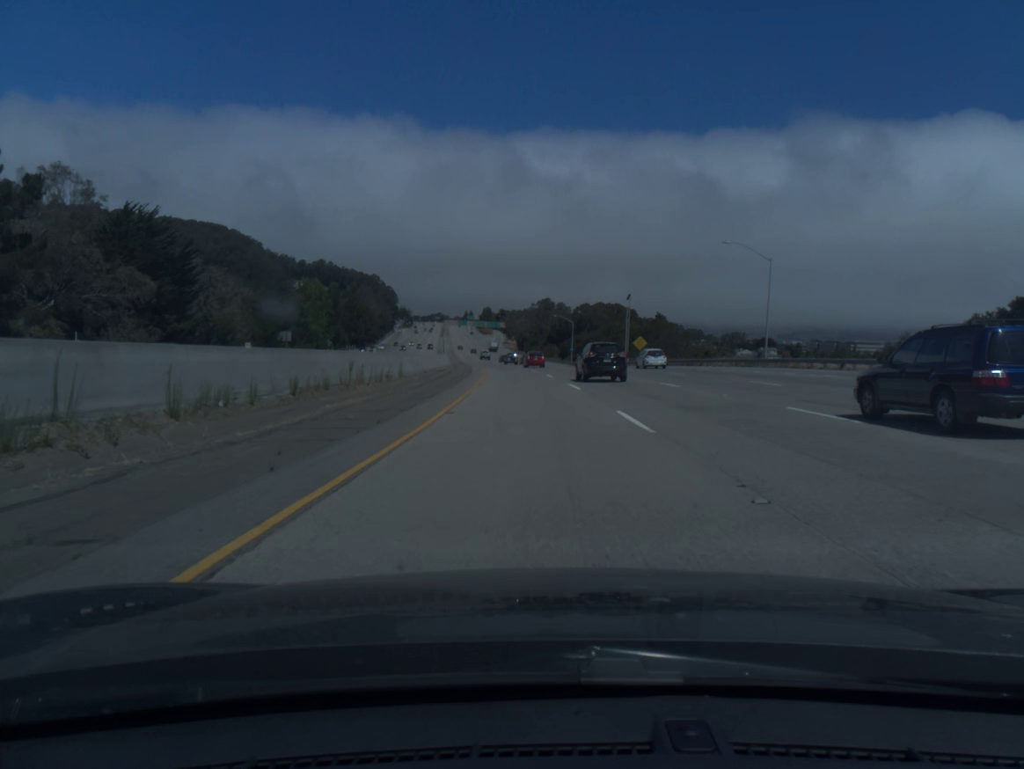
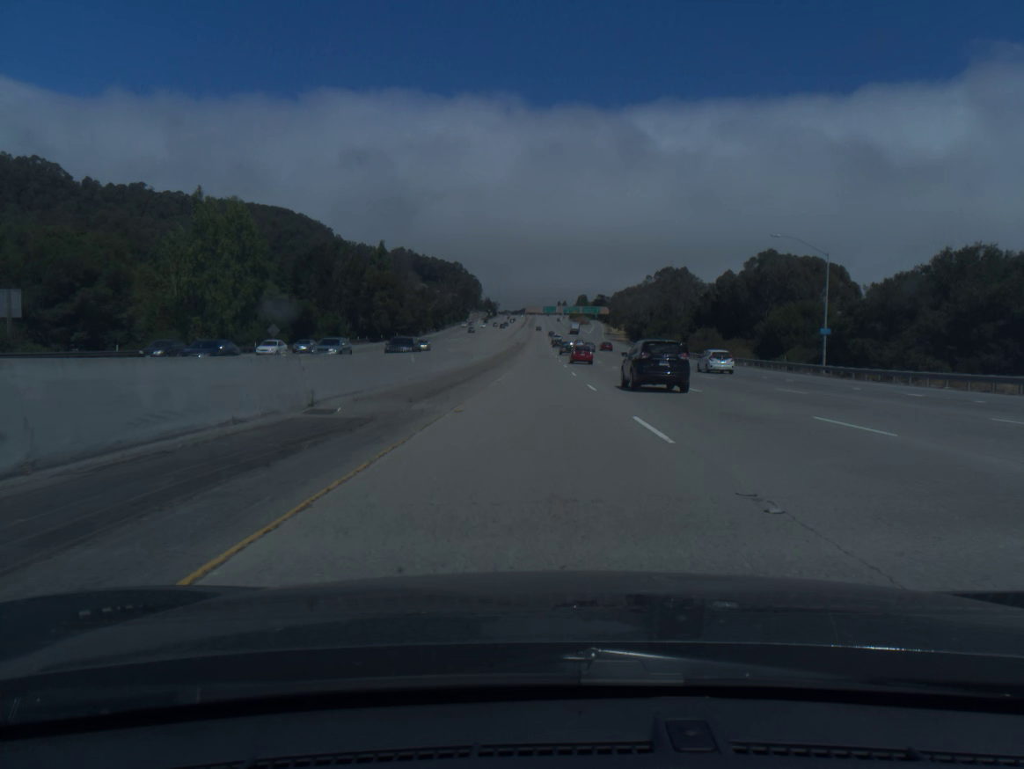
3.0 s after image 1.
(-6.7, +102.4) m; -7°
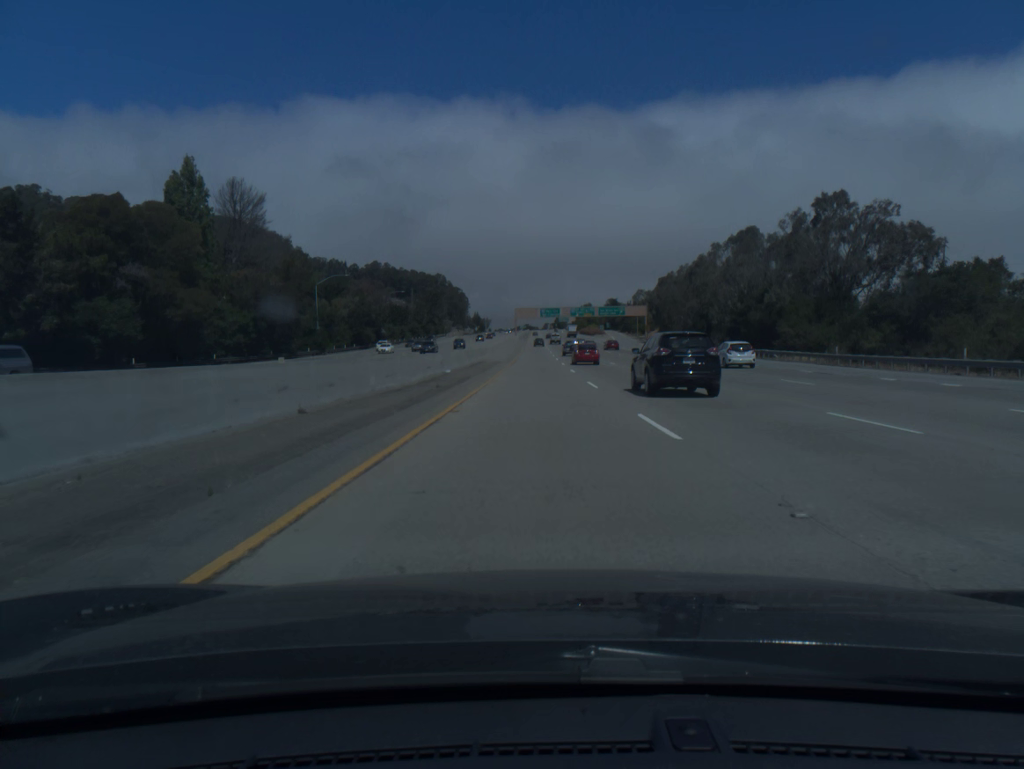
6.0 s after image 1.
(+0.1, +102.8) m; 0°
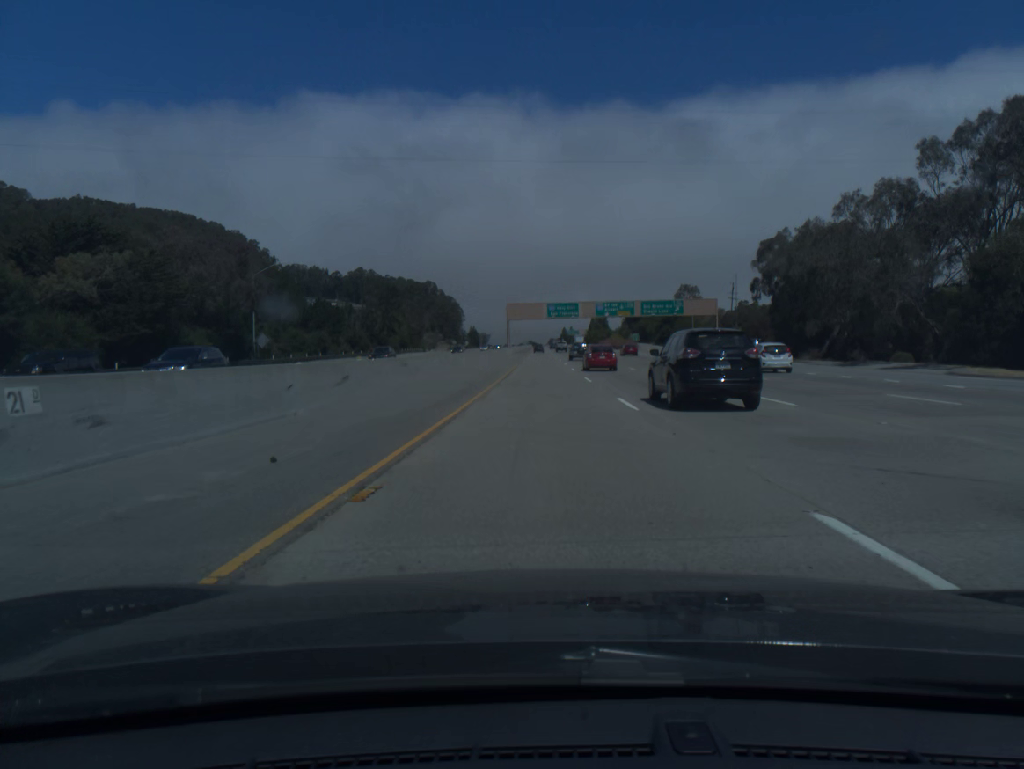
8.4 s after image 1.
(-0.3, +81.4) m; 0°
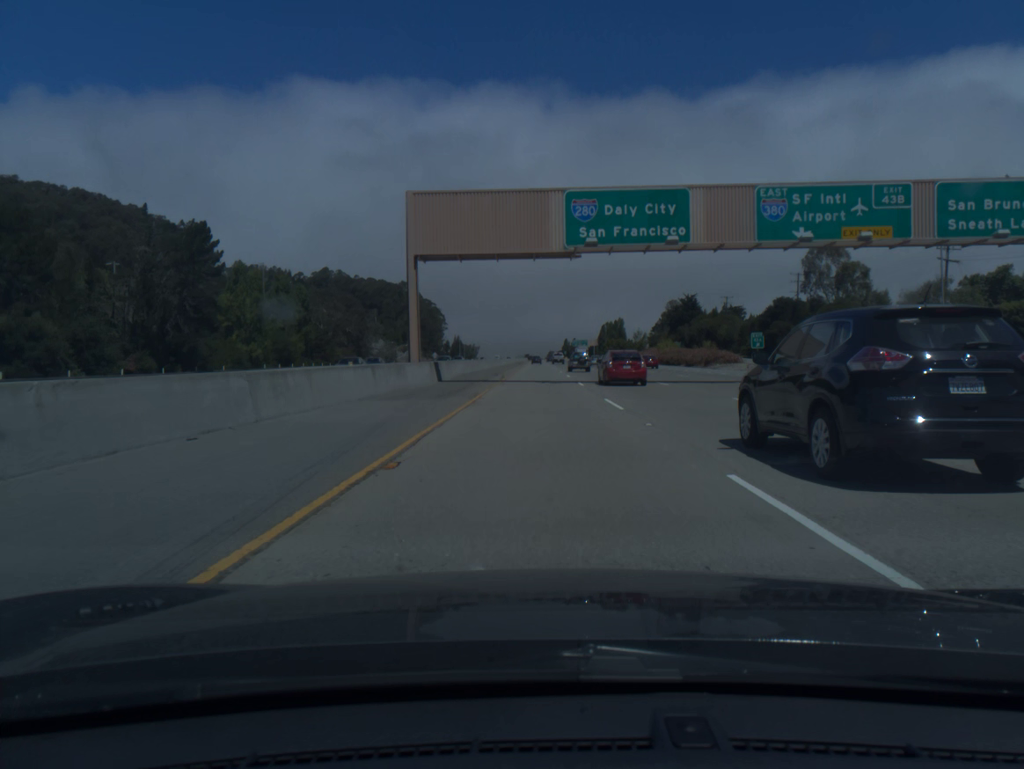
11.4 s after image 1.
(+0.3, +100.9) m; 0°
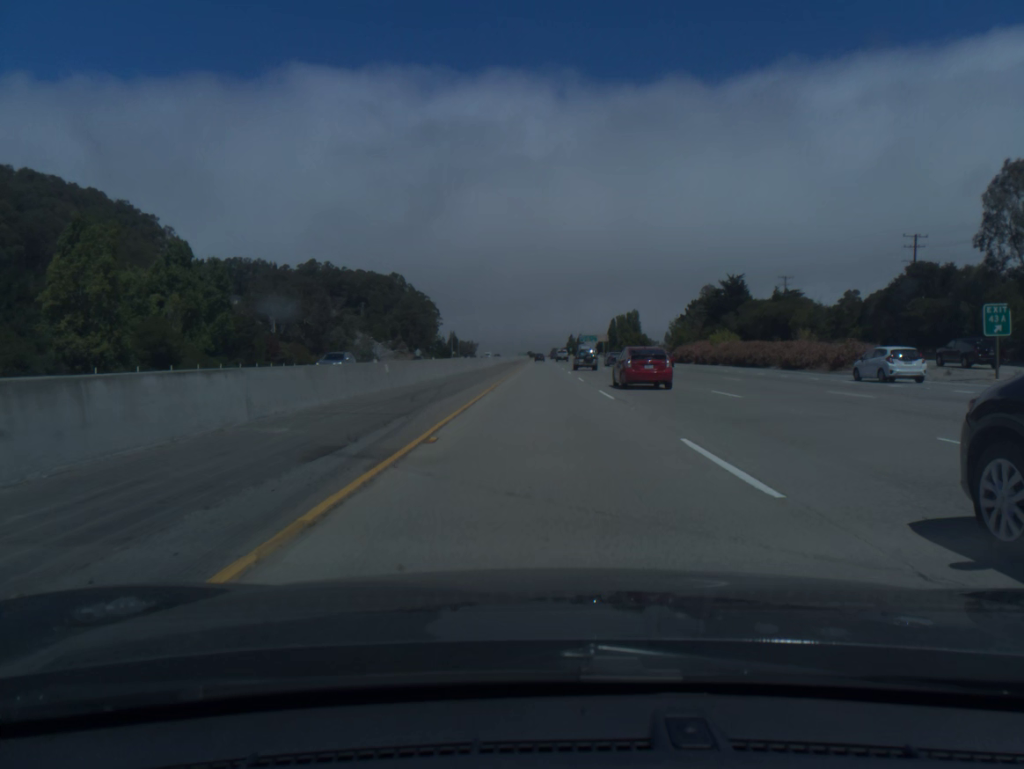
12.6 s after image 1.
(-0.1, +40.5) m; 0°
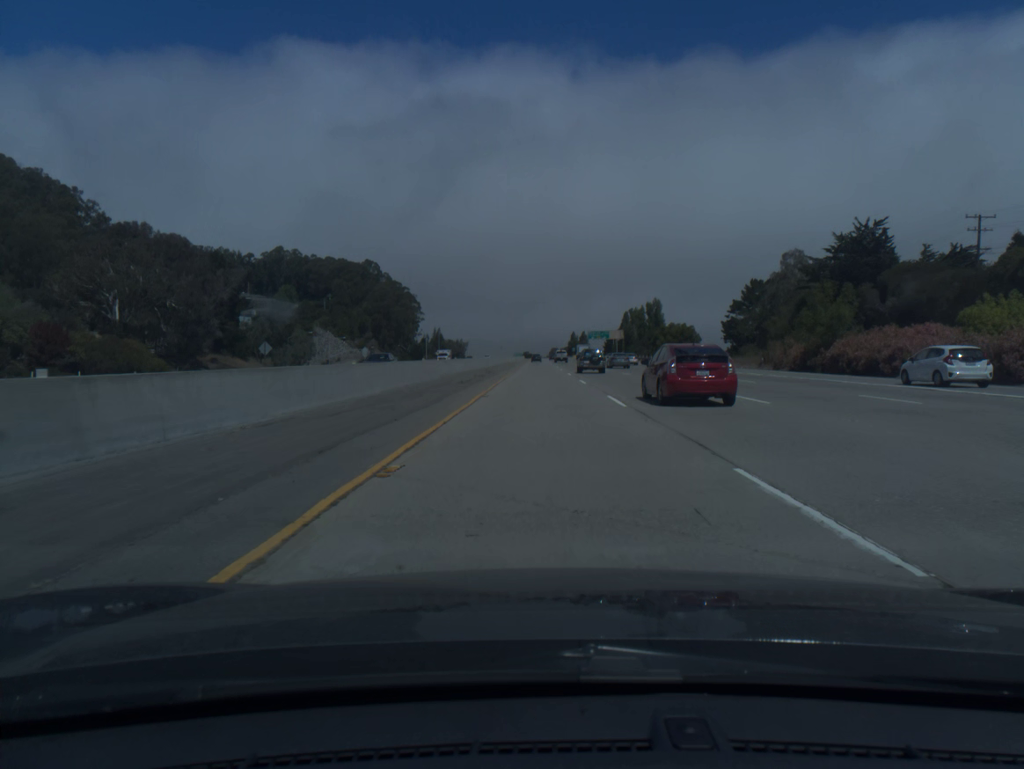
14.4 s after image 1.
(+0.1, +61.1) m; 0°
